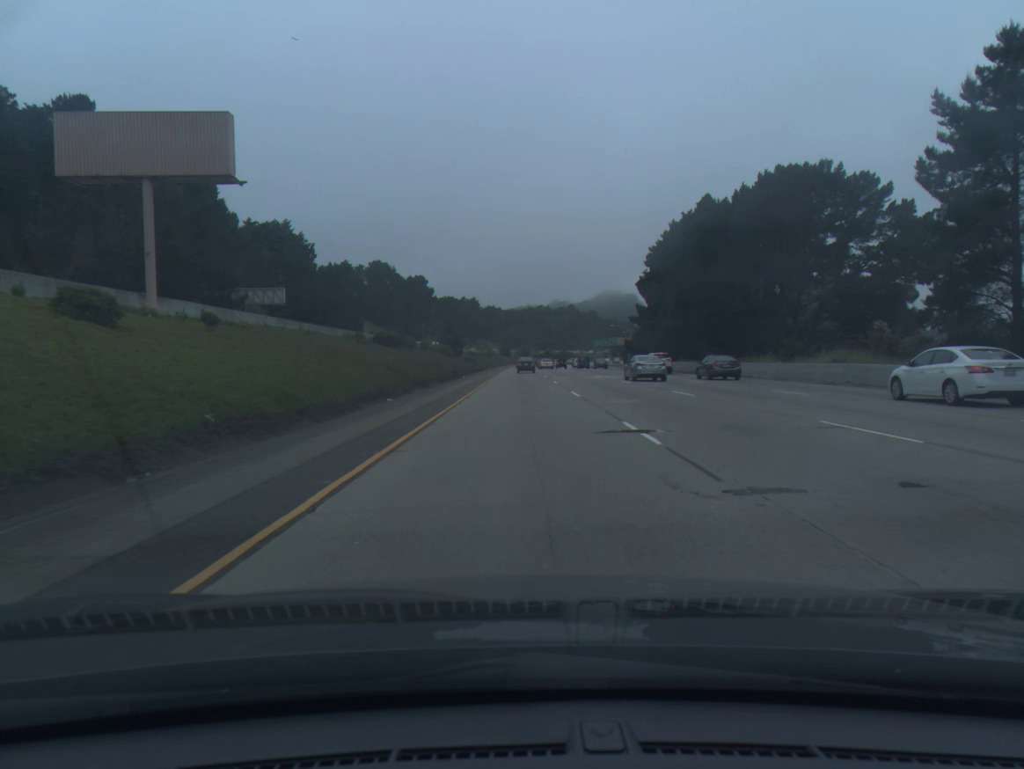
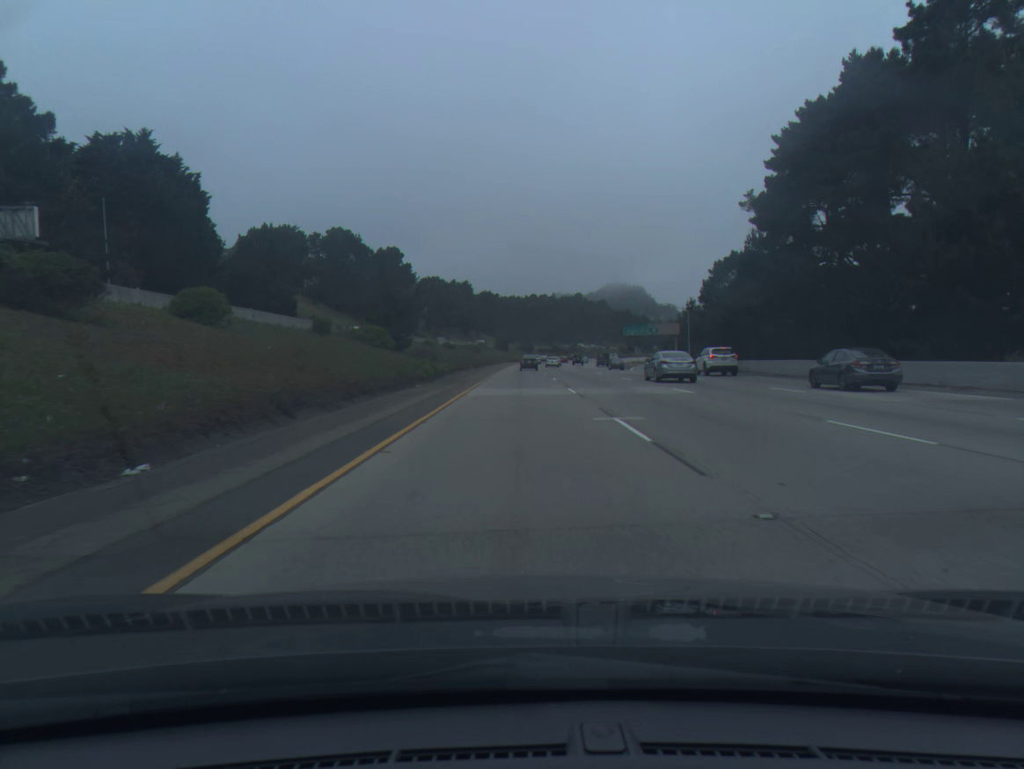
(0.0, +58.6) m; 0°
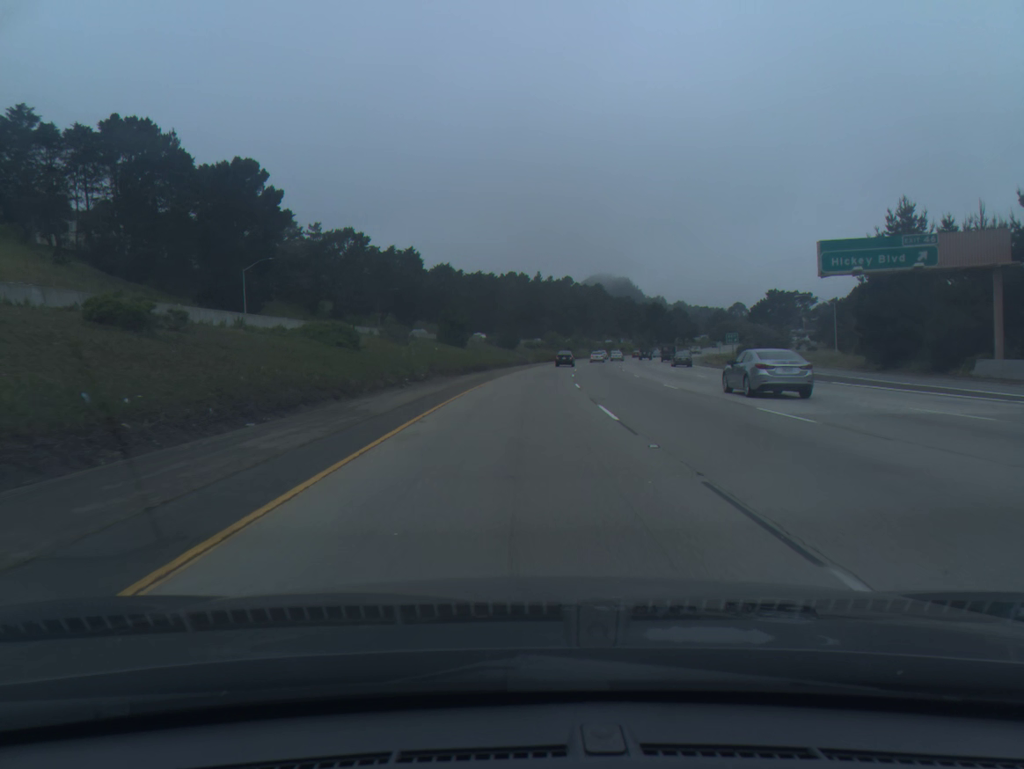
(+0.6, +98.3) m; +1°
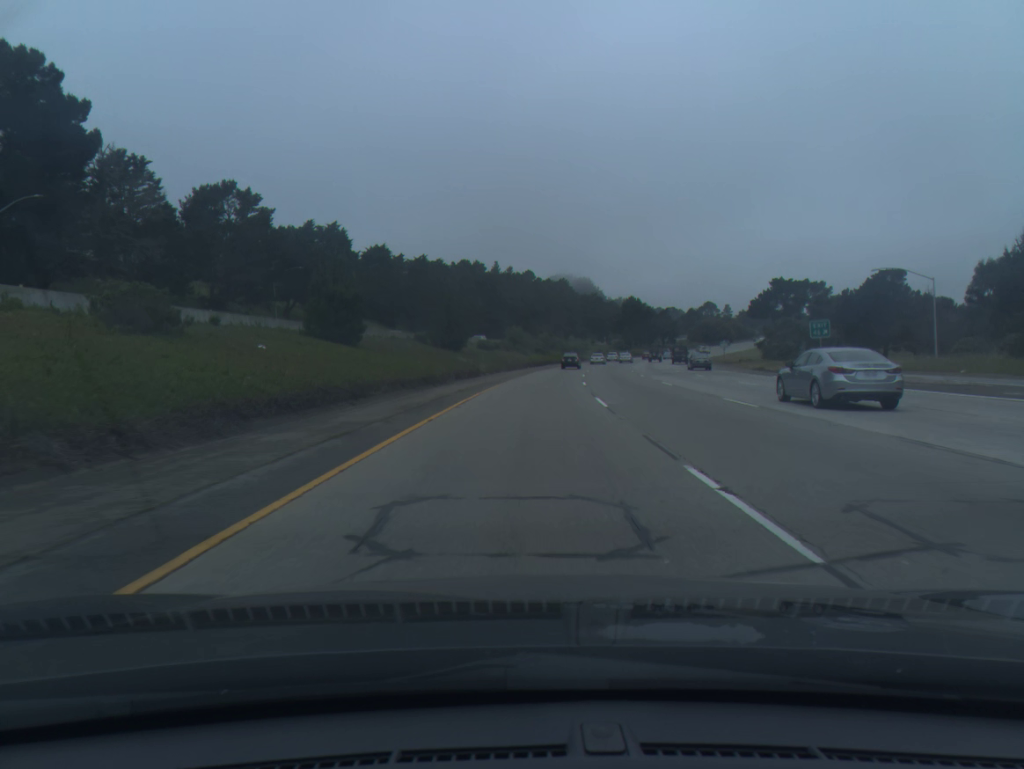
(+0.9, +39.4) m; +3°
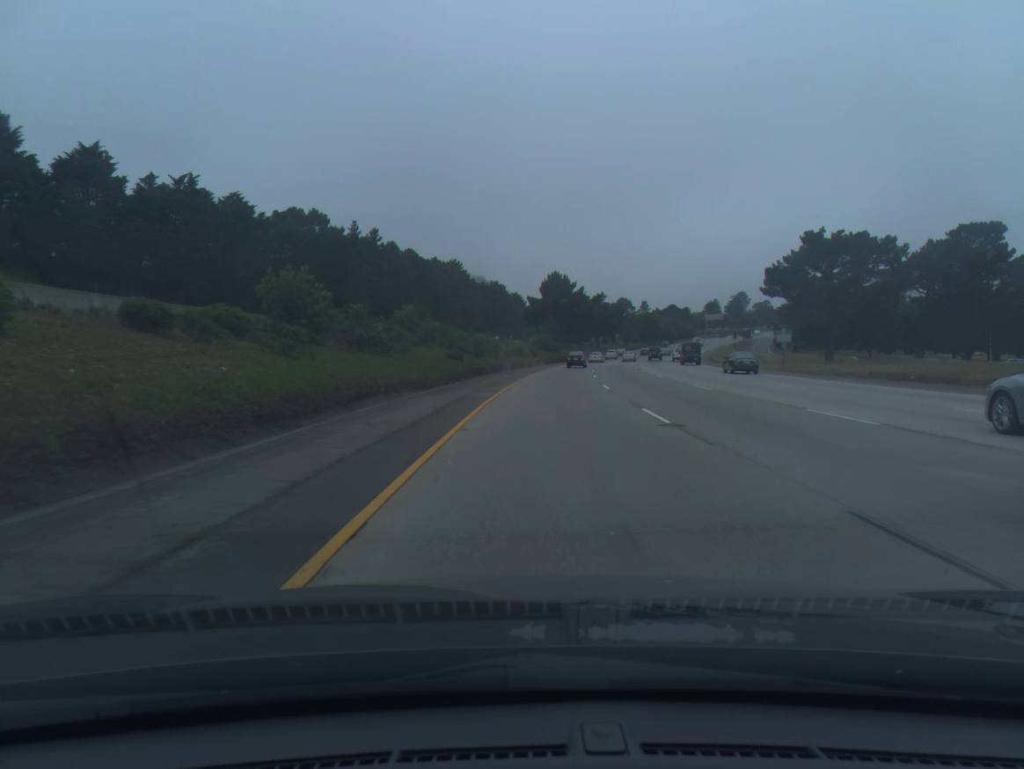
(+4.8, +78.5) m; +8°
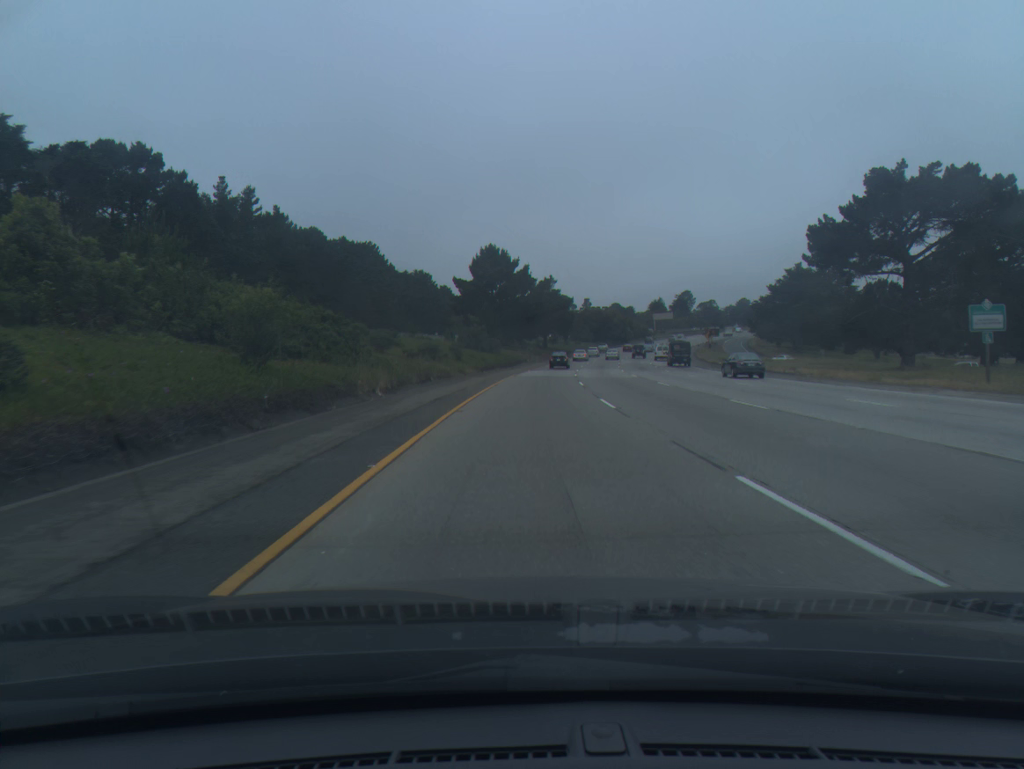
(+1.6, +39.2) m; +5°
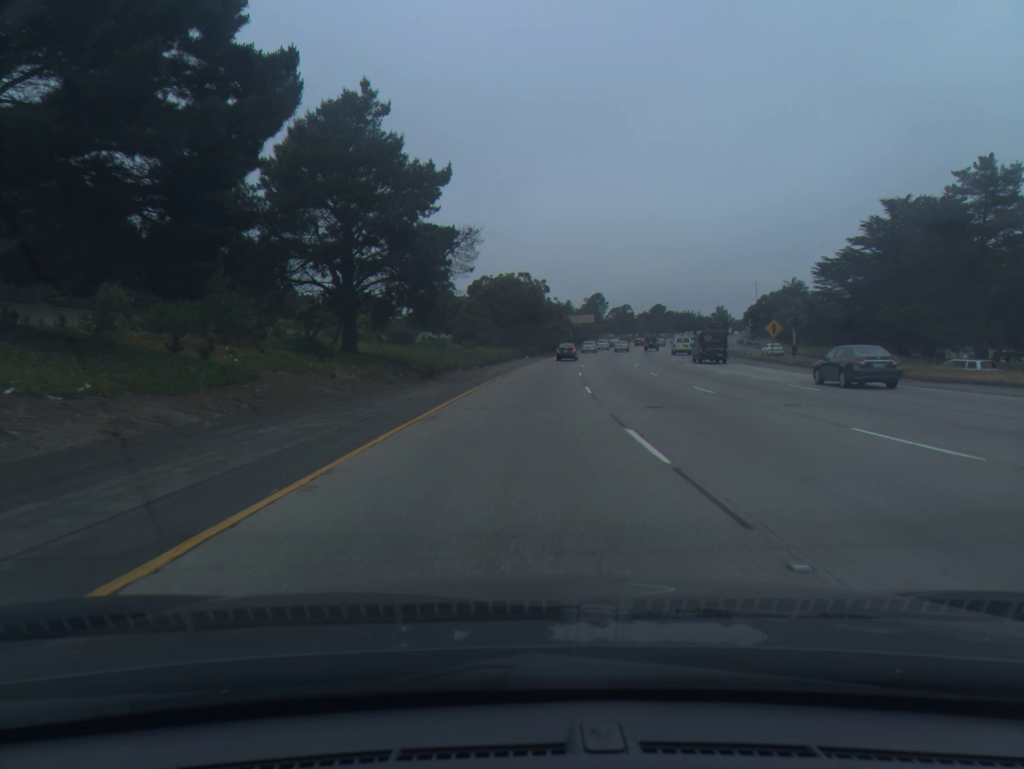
(+7.4, +97.4) m; +8°
